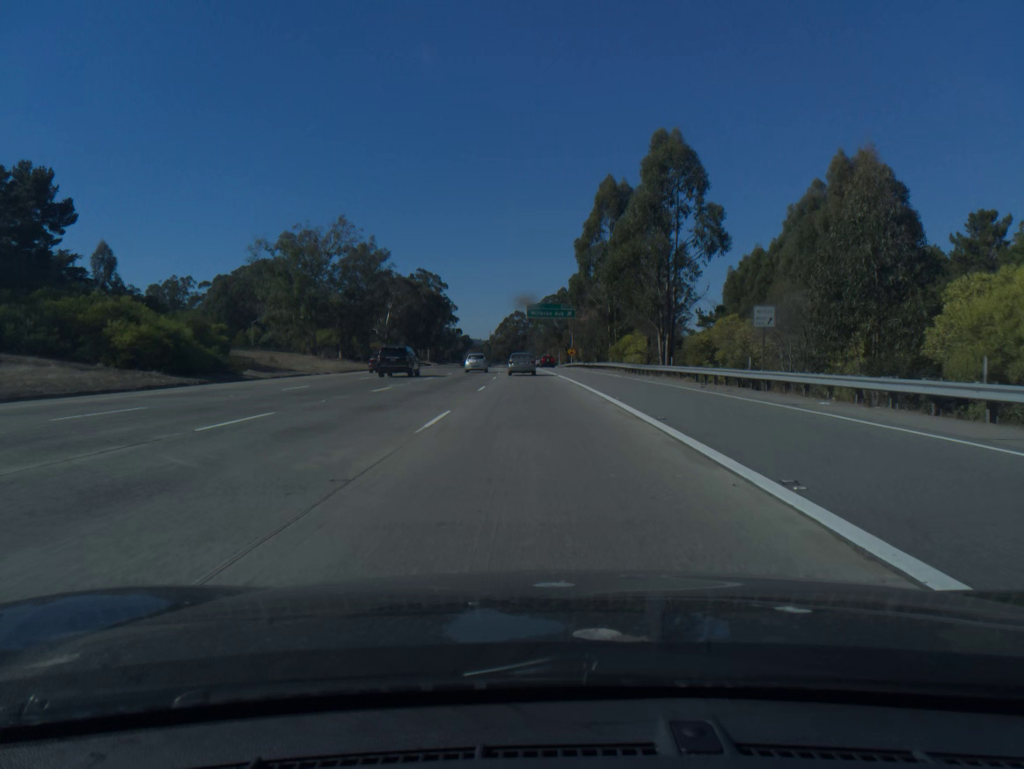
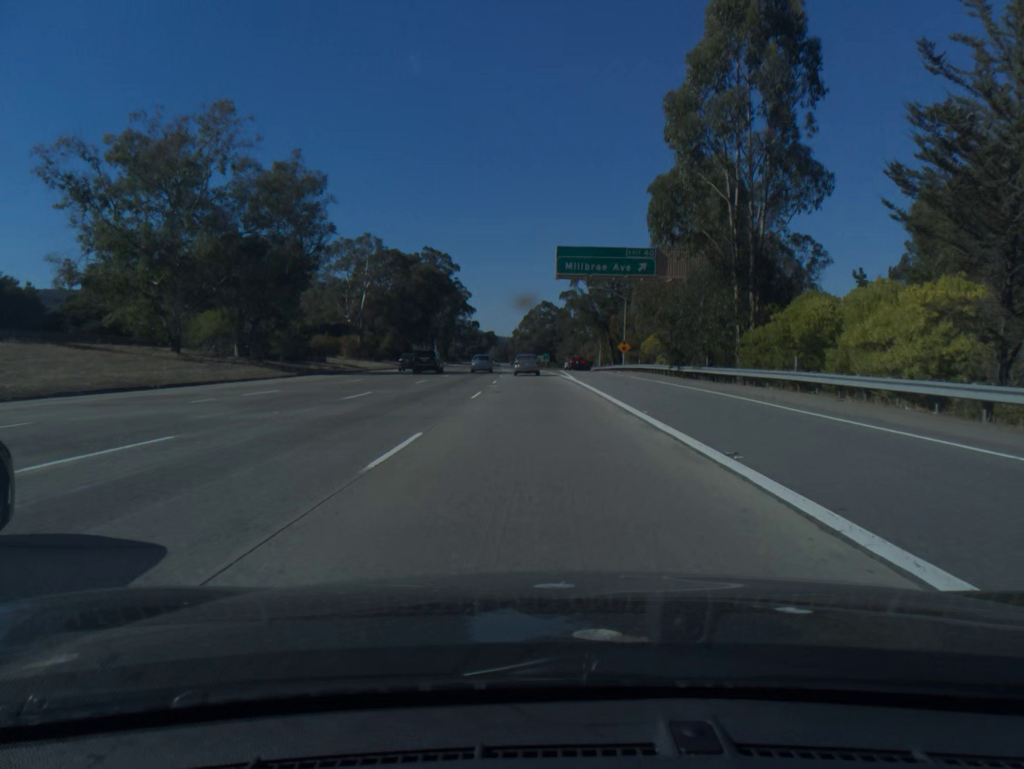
(-0.9, +48.5) m; -2°
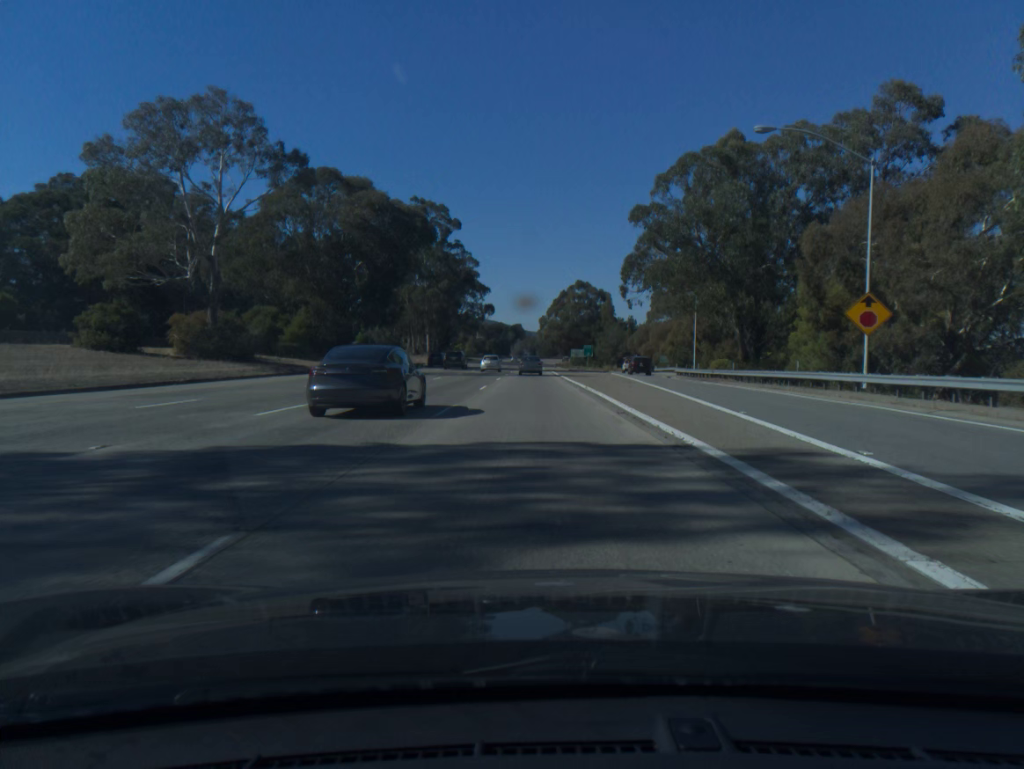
(-1.2, +65.6) m; -2°
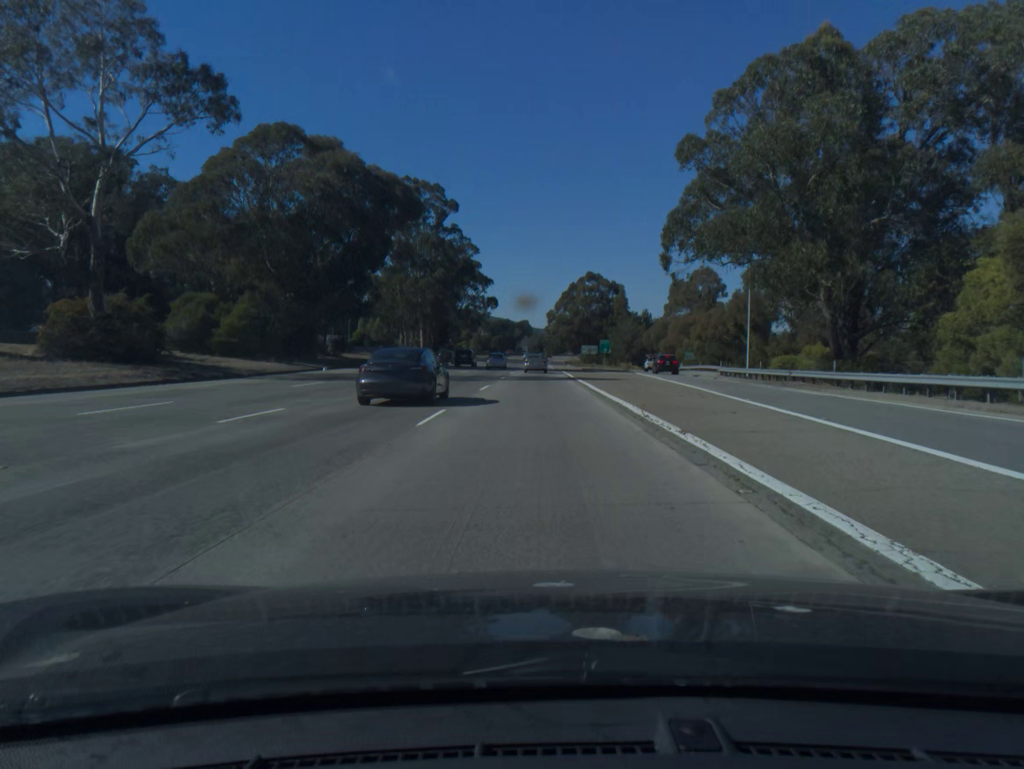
(-0.1, +16.6) m; -1°
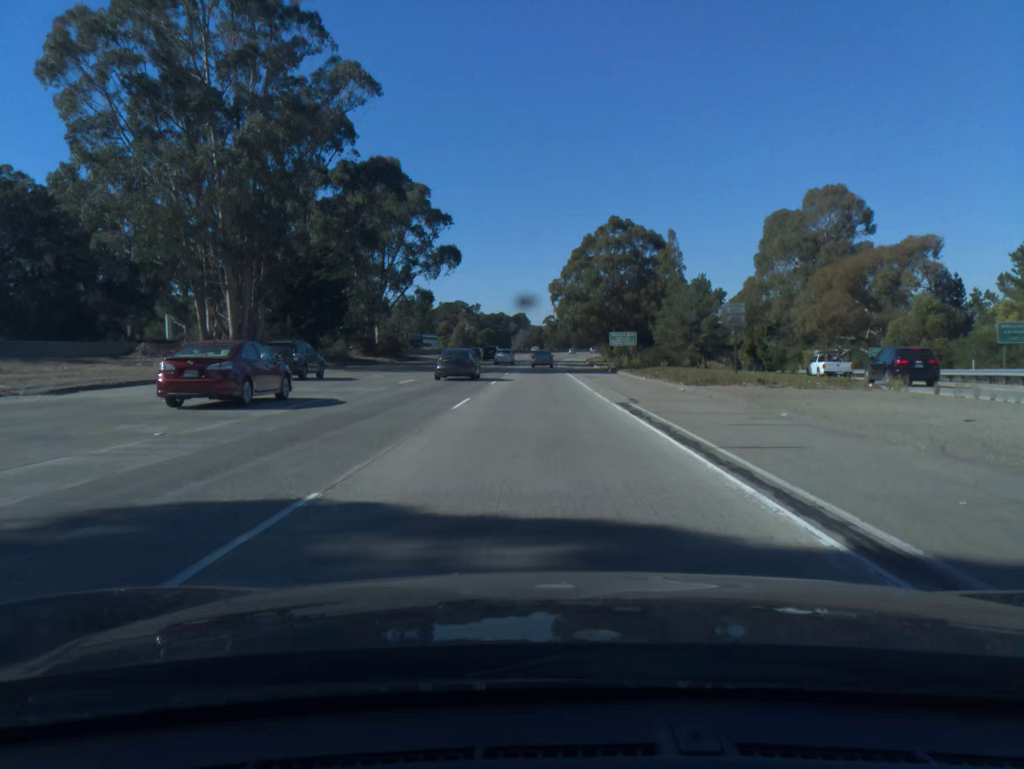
(-0.4, +84.4) m; 0°
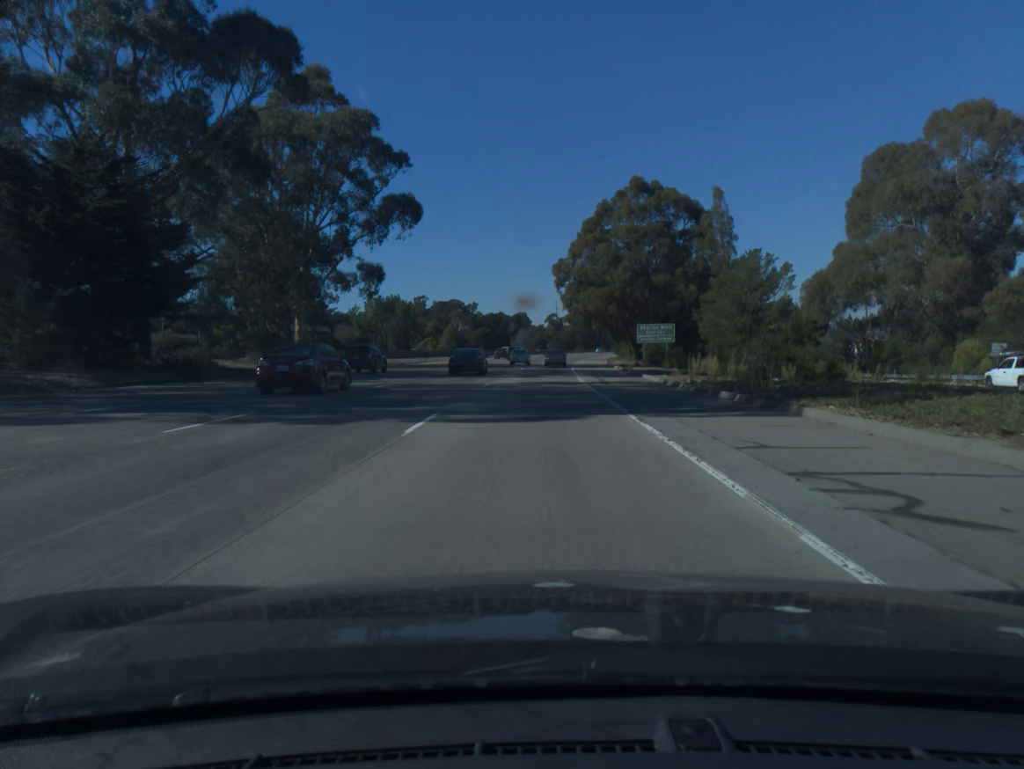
(-0.1, +34.4) m; 0°
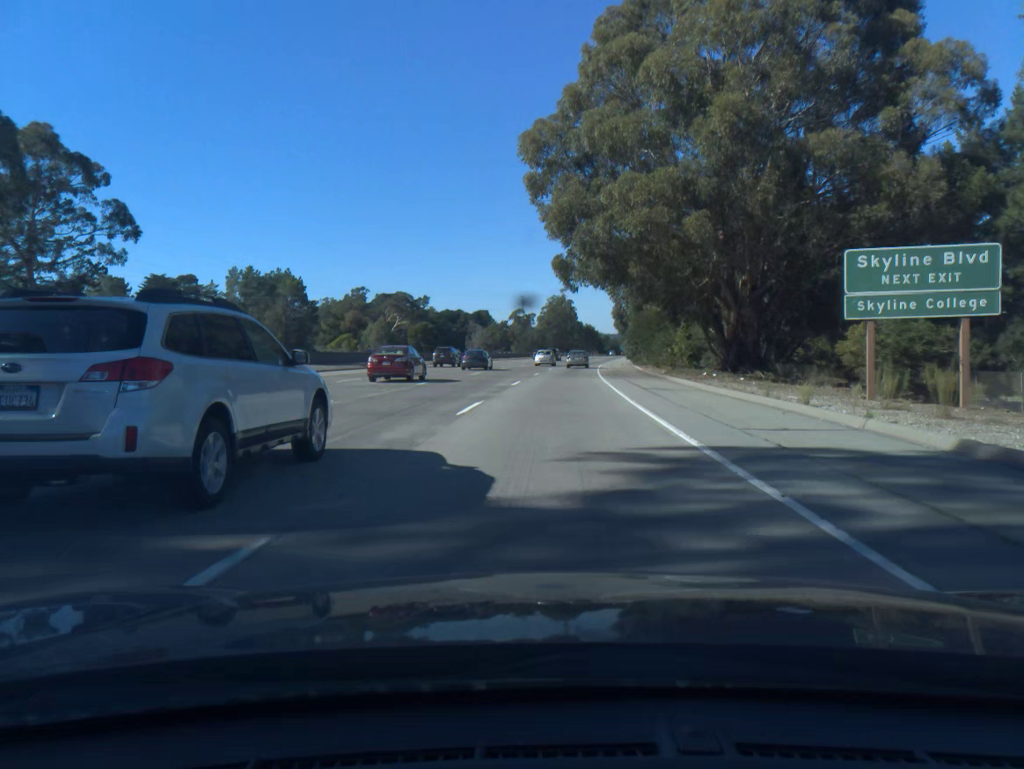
(+0.8, +69.4) m; +2°
